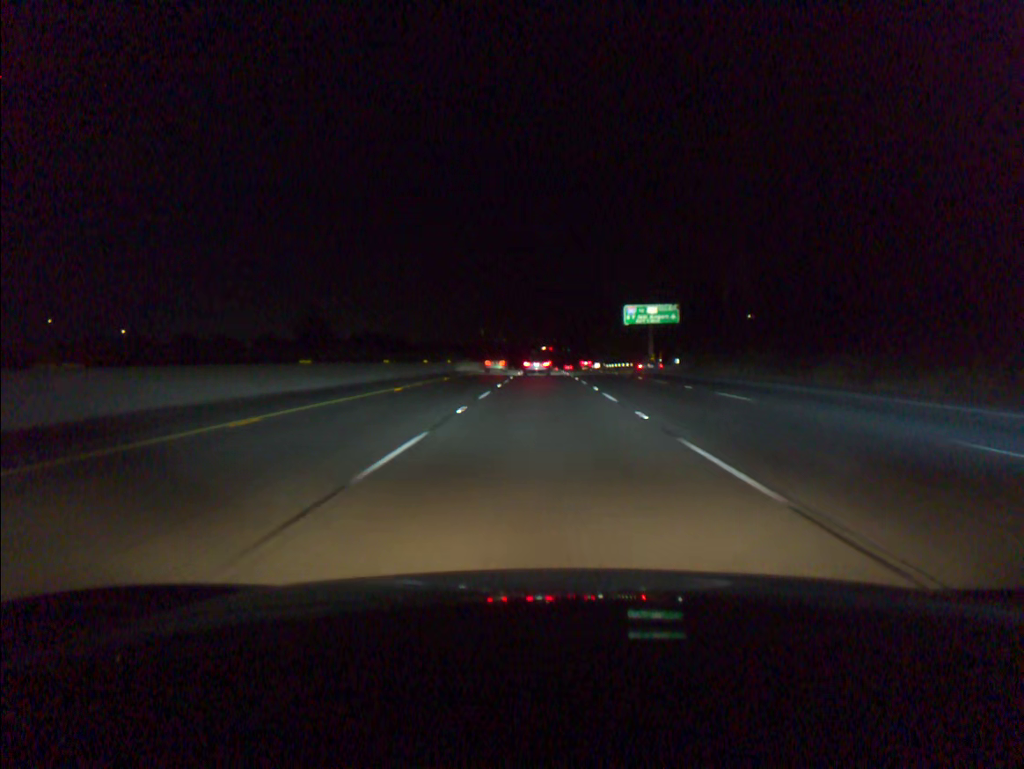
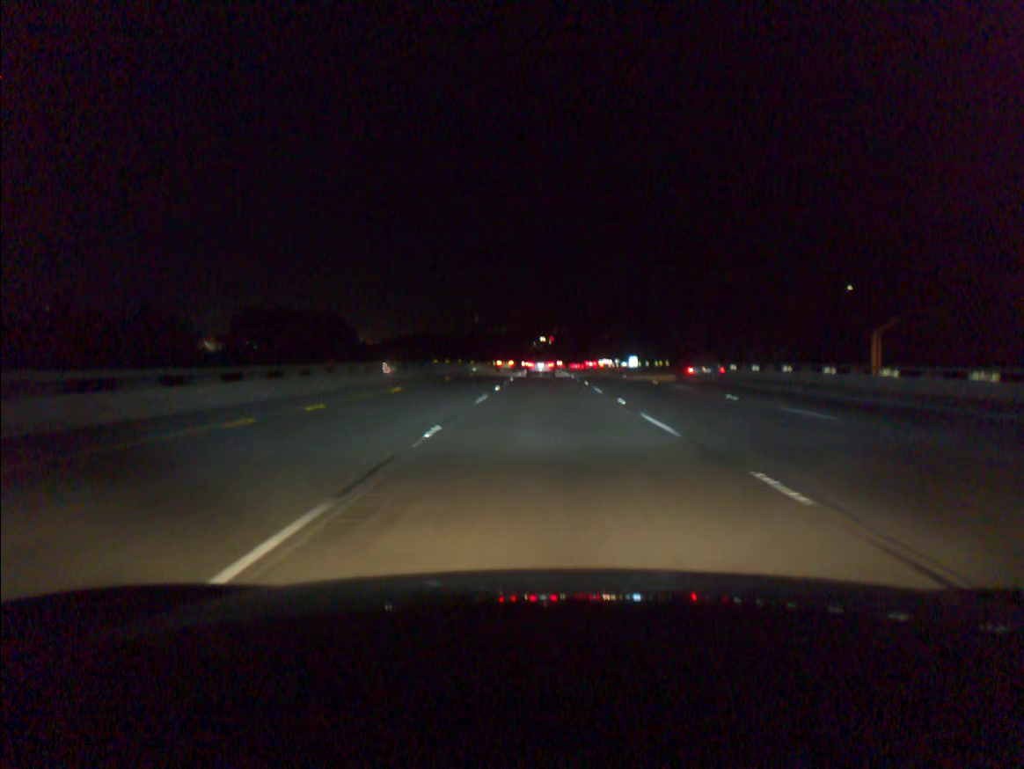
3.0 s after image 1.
(0.0, +93.6) m; 0°
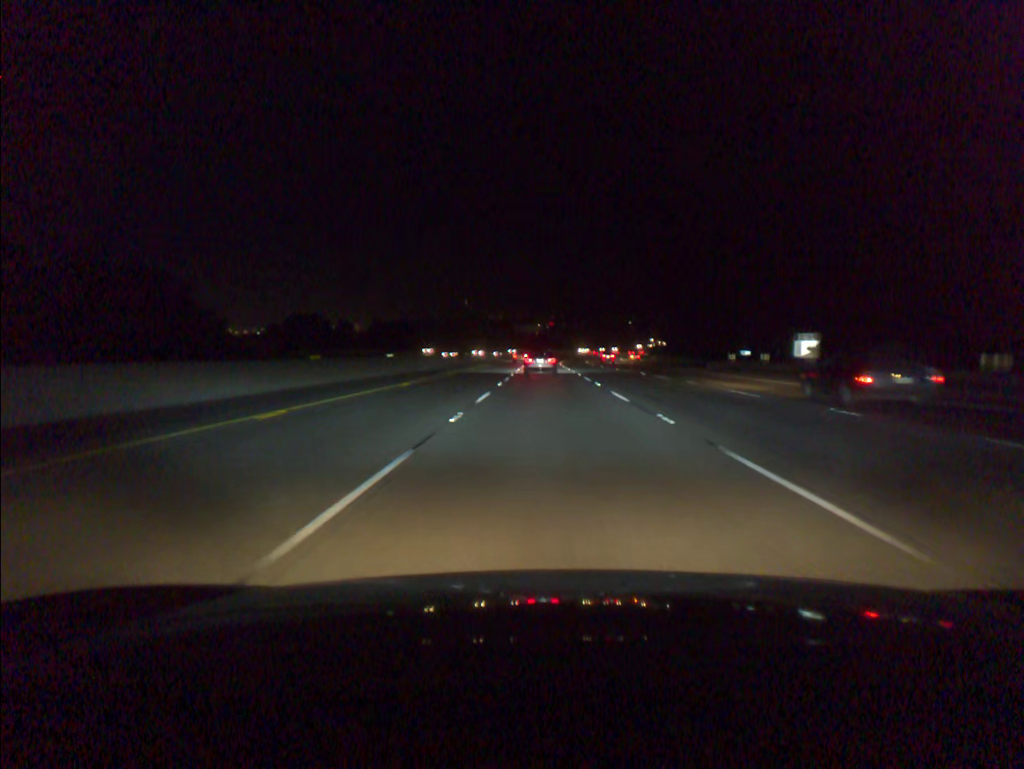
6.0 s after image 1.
(+0.2, +95.7) m; 0°
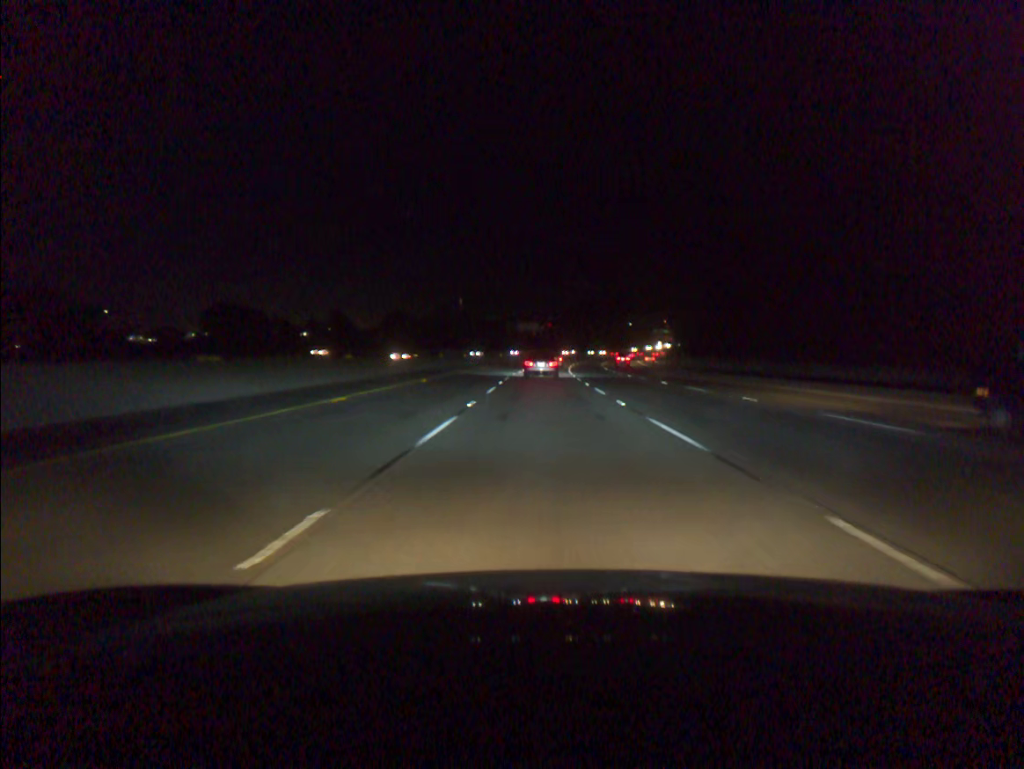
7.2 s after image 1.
(+0.1, +38.1) m; 0°
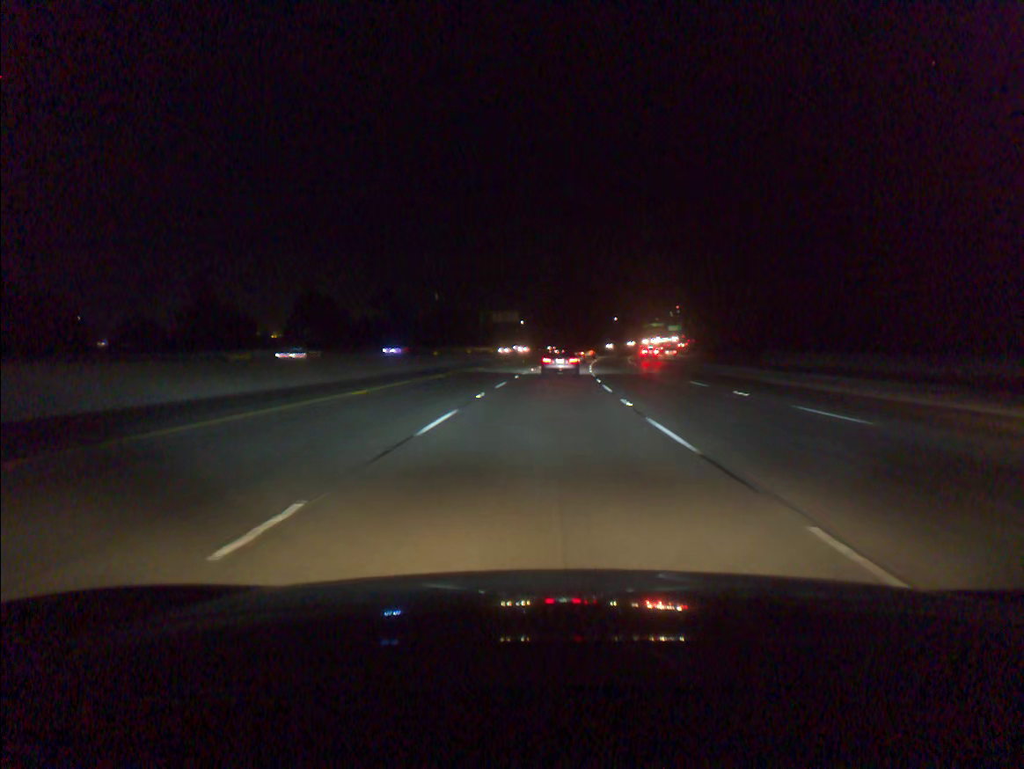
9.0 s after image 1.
(+0.4, +57.1) m; +1°
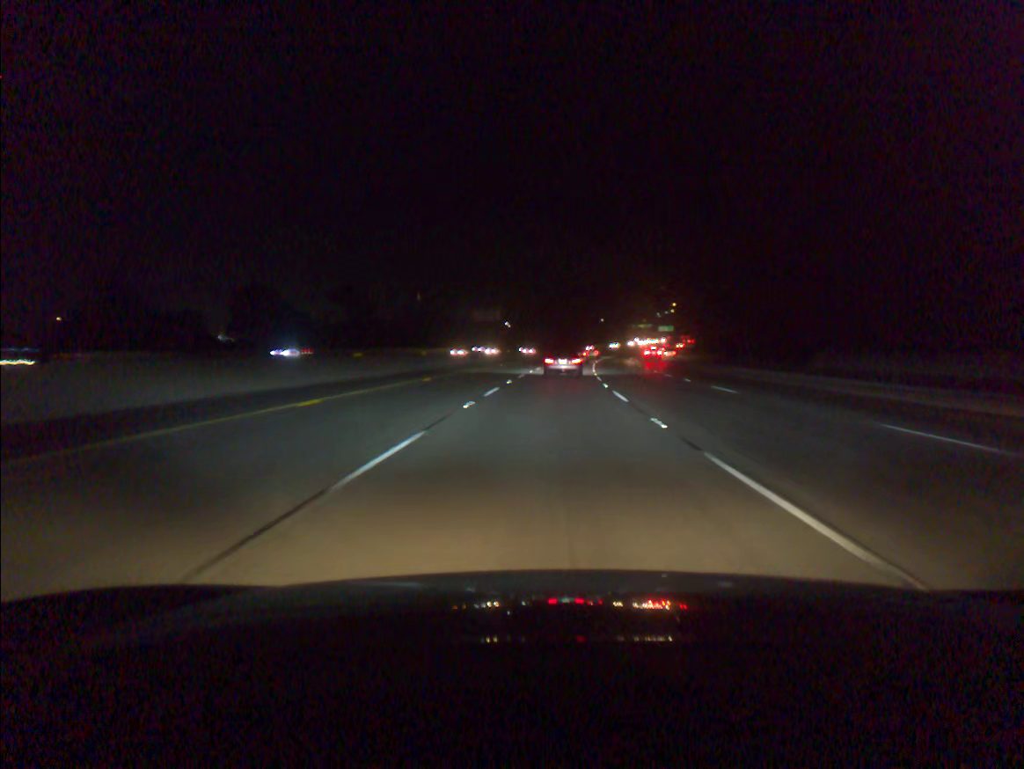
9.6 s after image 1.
(+0.2, +19.0) m; +1°
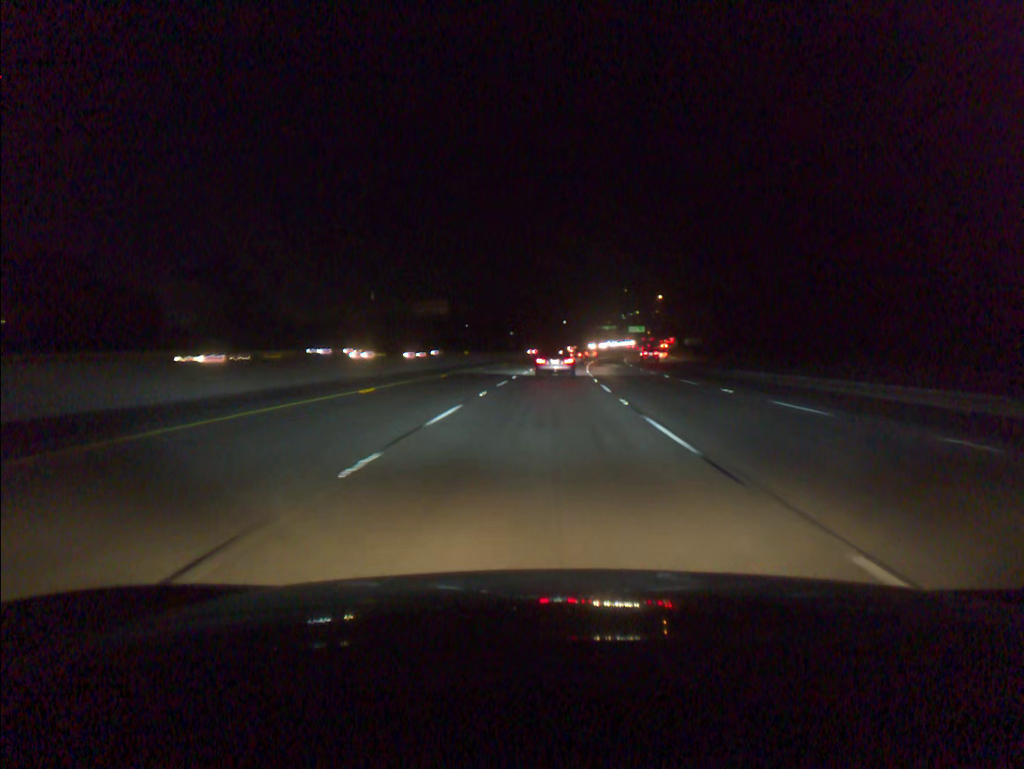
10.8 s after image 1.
(+0.9, +37.9) m; +3°
